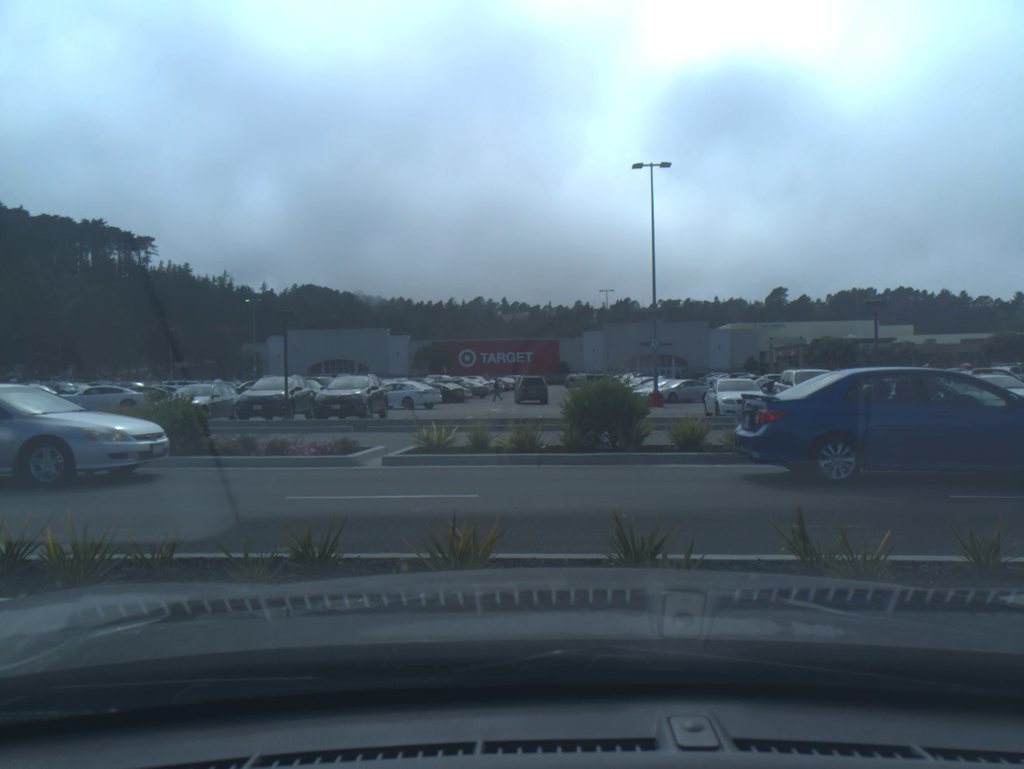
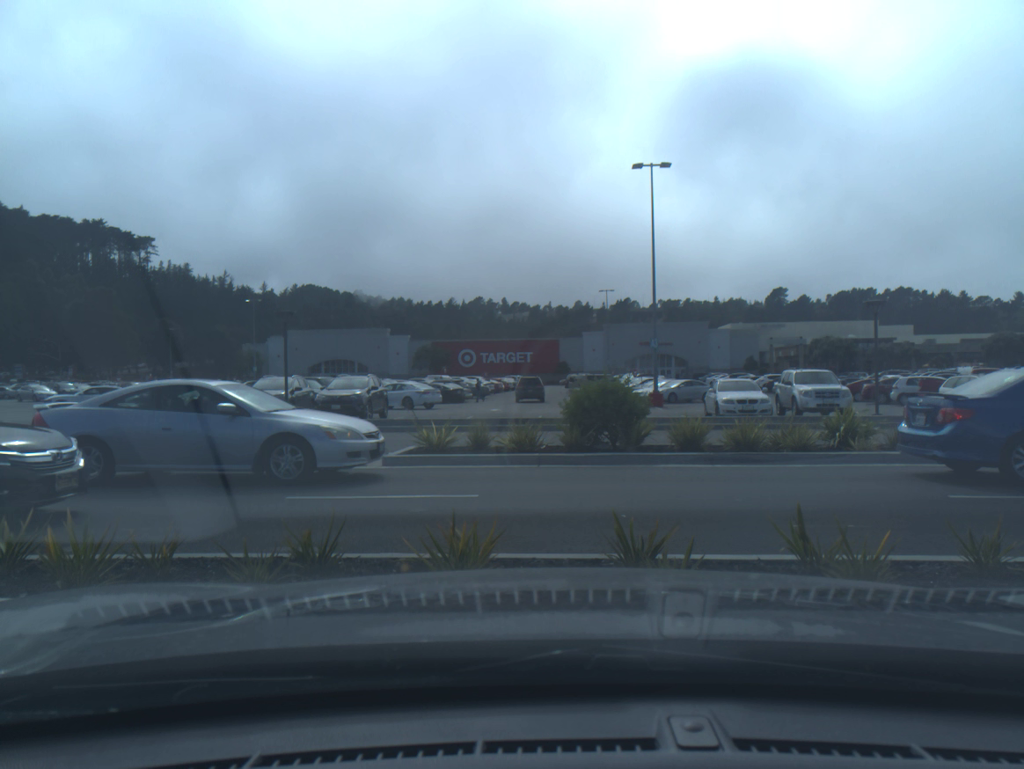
(0.0, 0.0) m; 0°
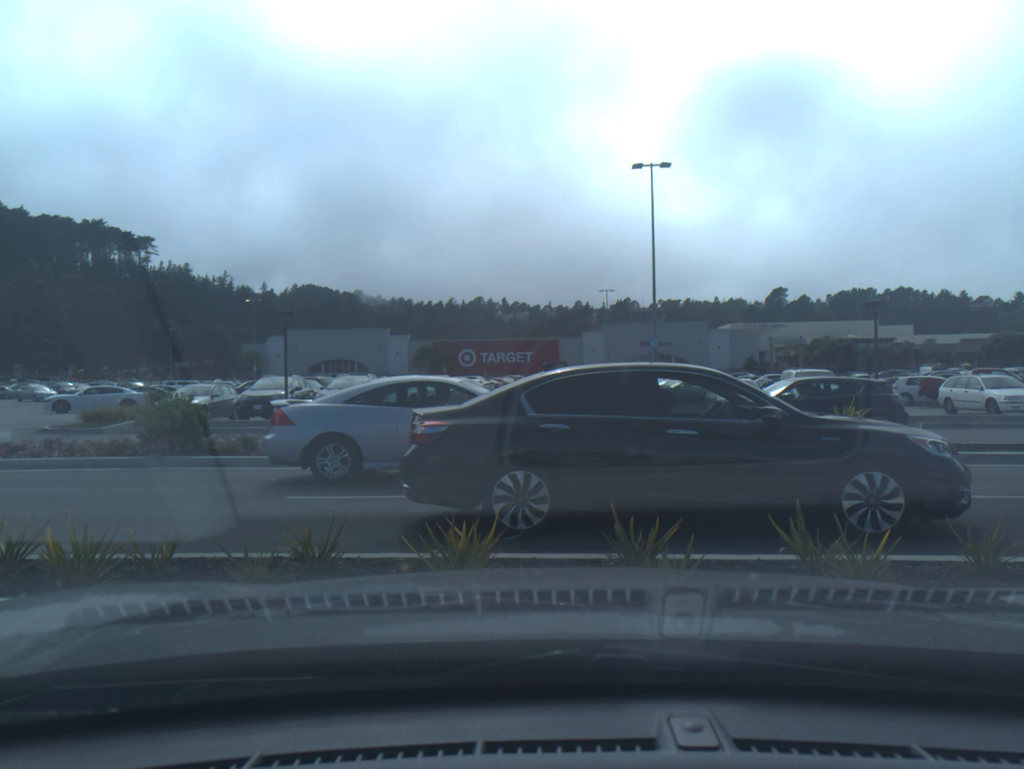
(0.0, 0.0) m; 0°
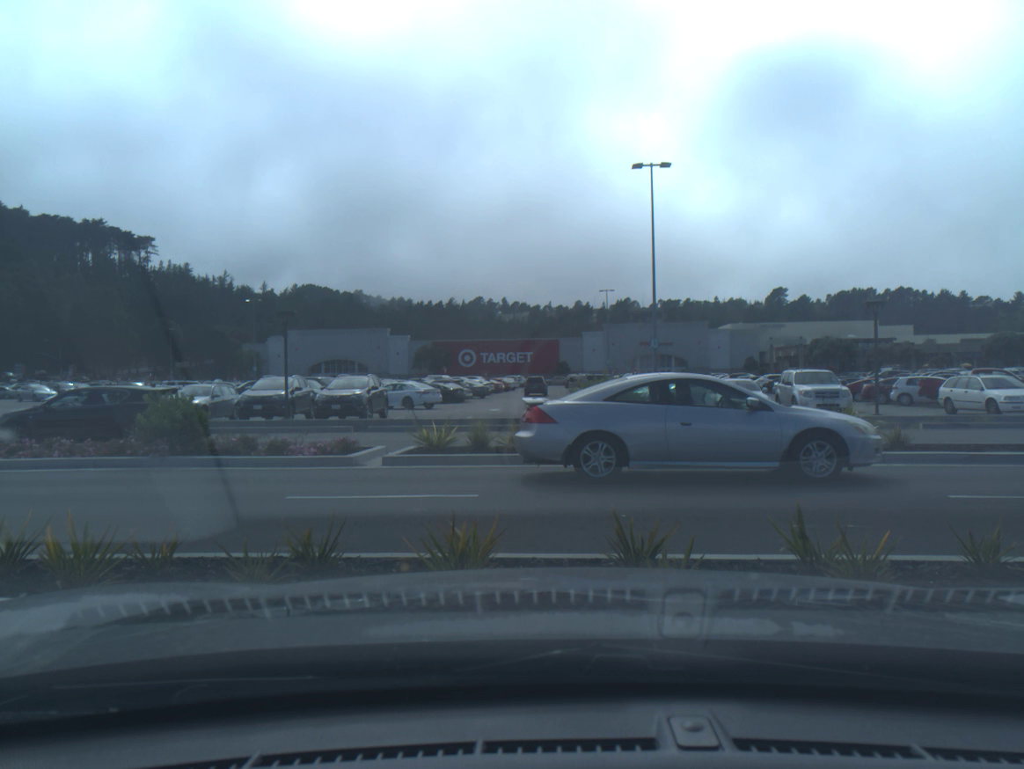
(0.0, 0.0) m; 0°
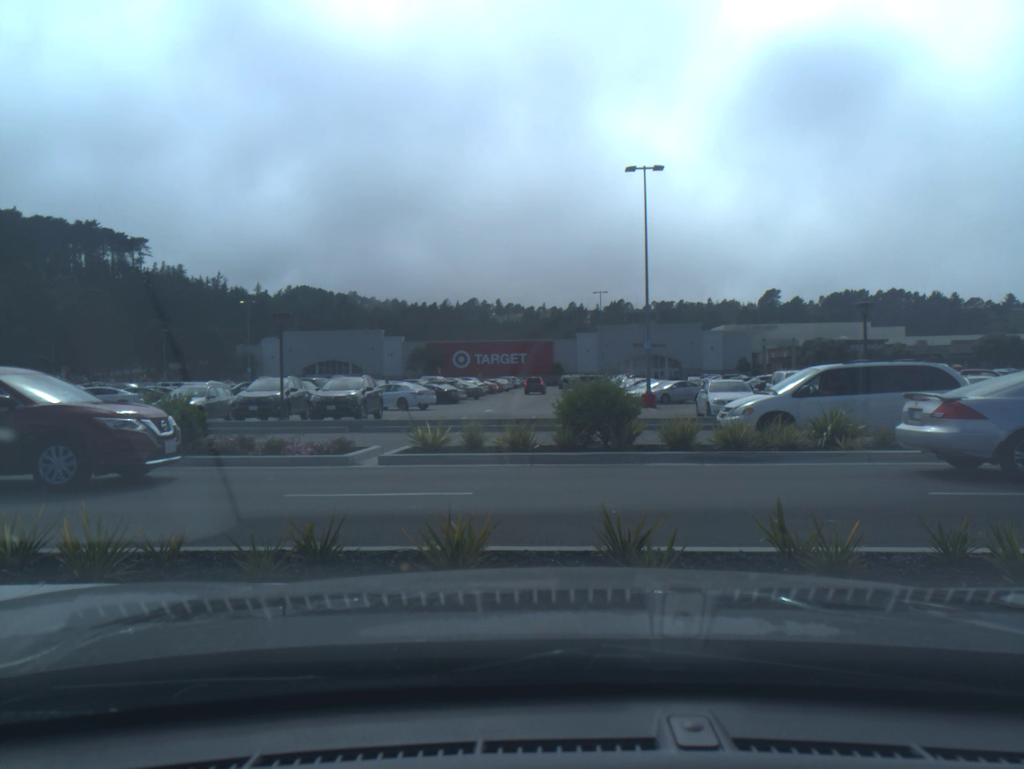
(0.0, -0.2) m; 0°
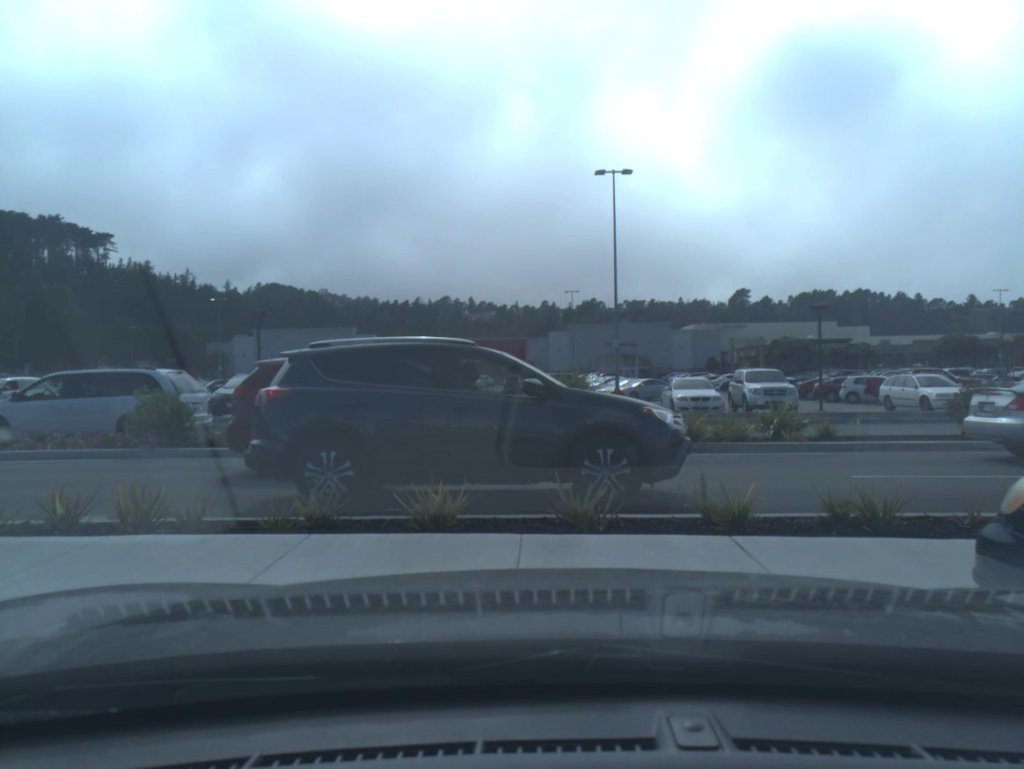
(0.0, -1.0) m; +2°
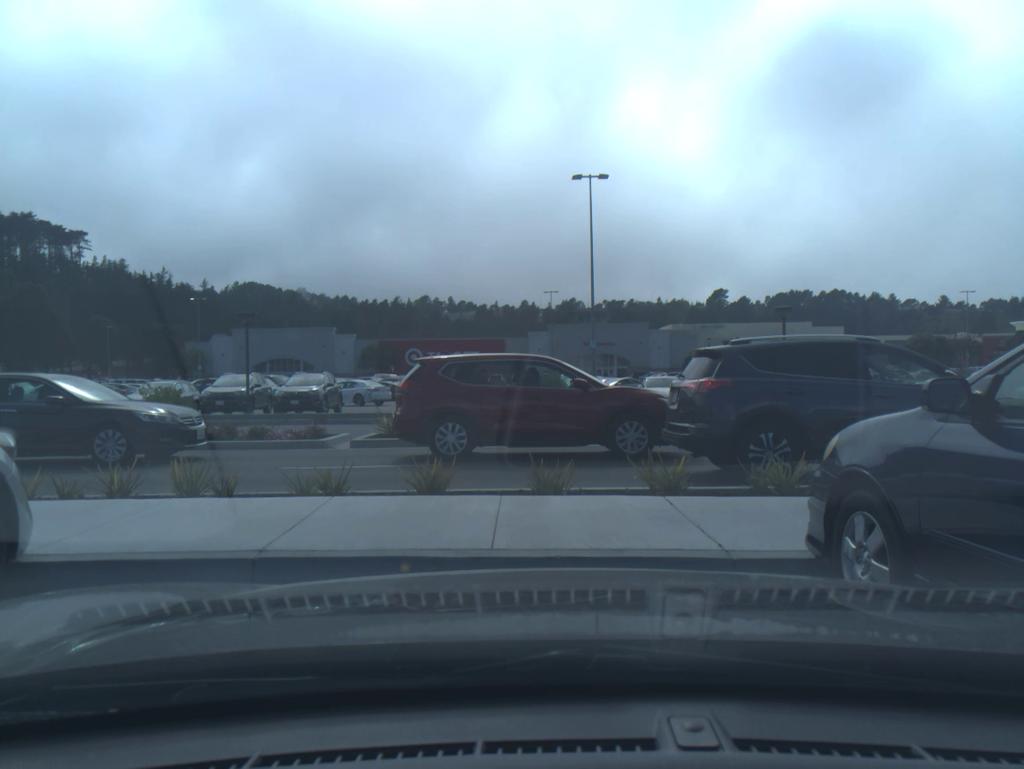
(0.0, -1.3) m; +1°
